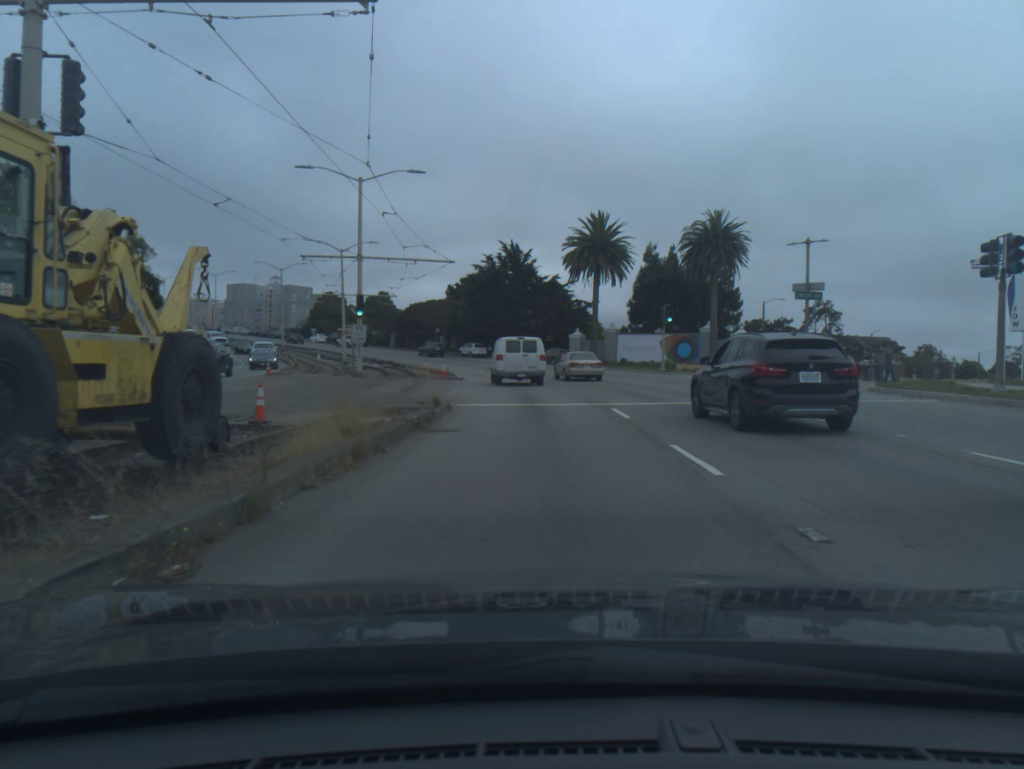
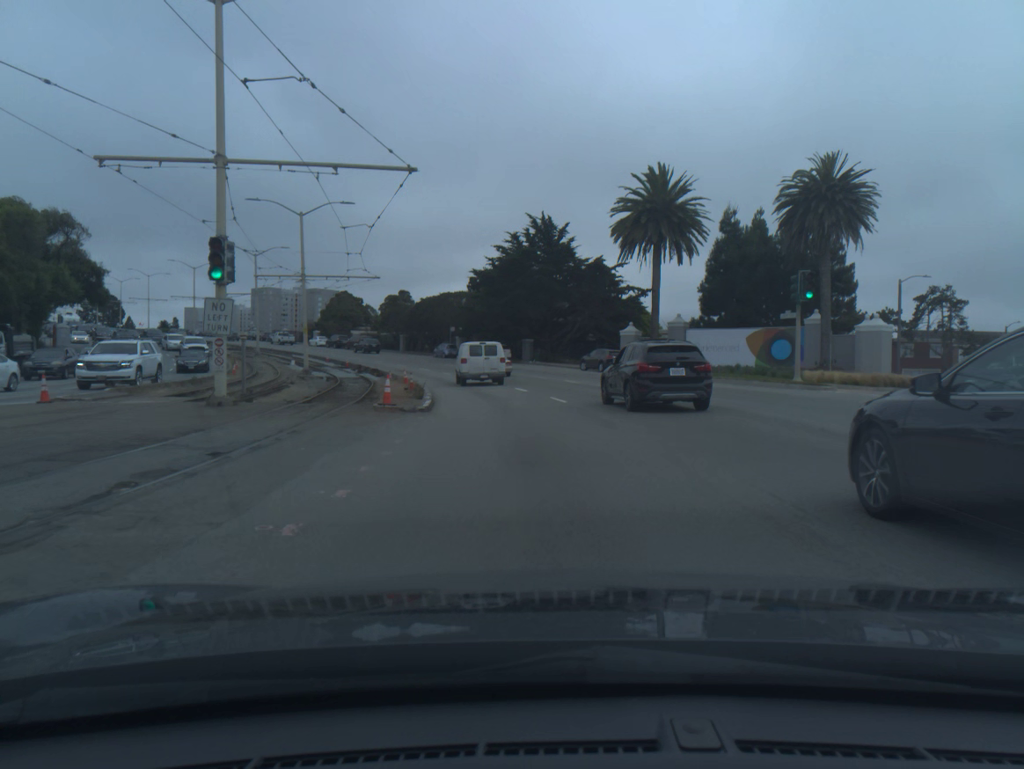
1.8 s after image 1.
(-0.4, +21.0) m; -2°
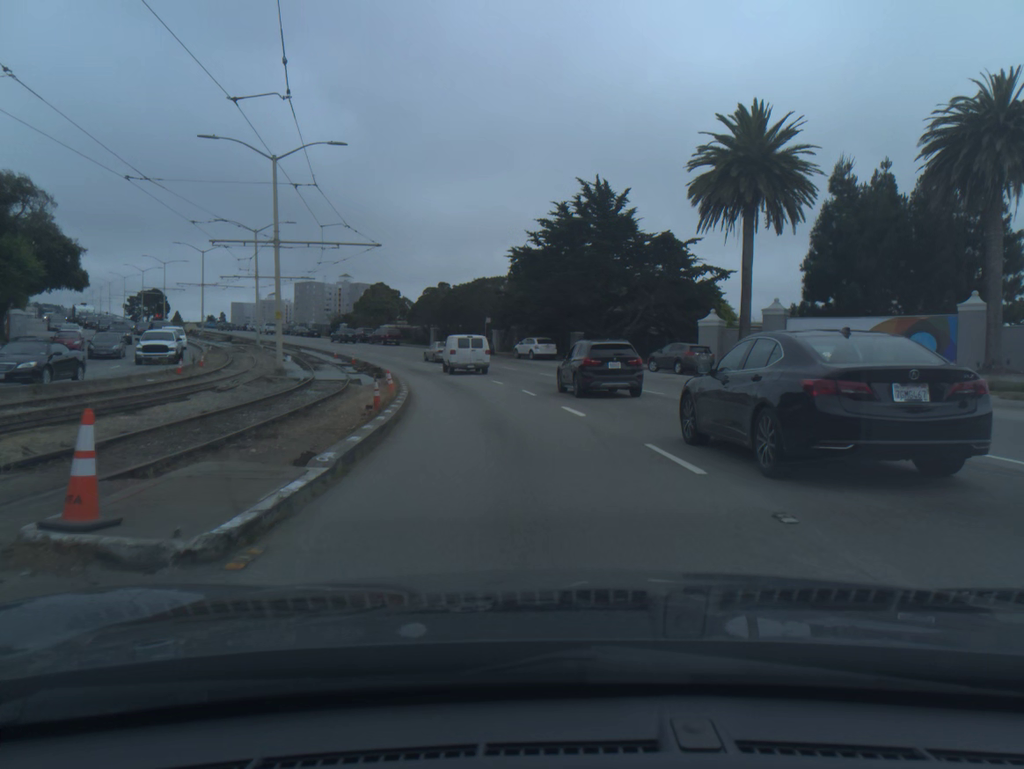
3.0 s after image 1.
(-0.4, +13.7) m; -3°
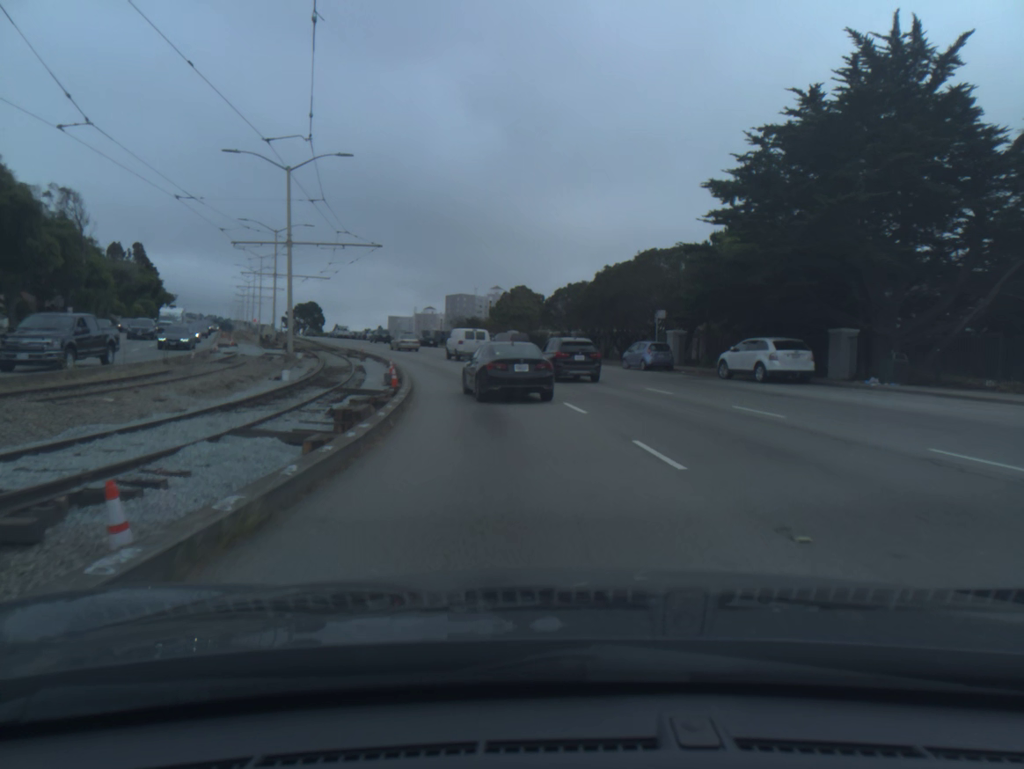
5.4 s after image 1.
(-2.7, +28.7) m; -11°
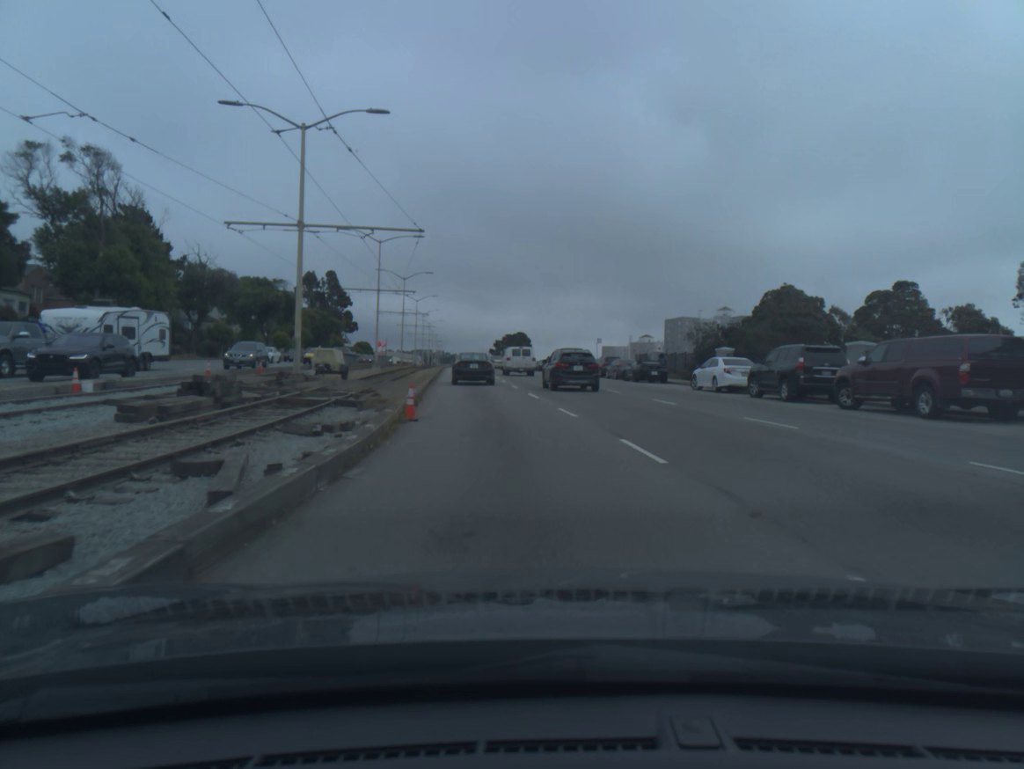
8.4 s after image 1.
(-6.0, +42.9) m; -16°
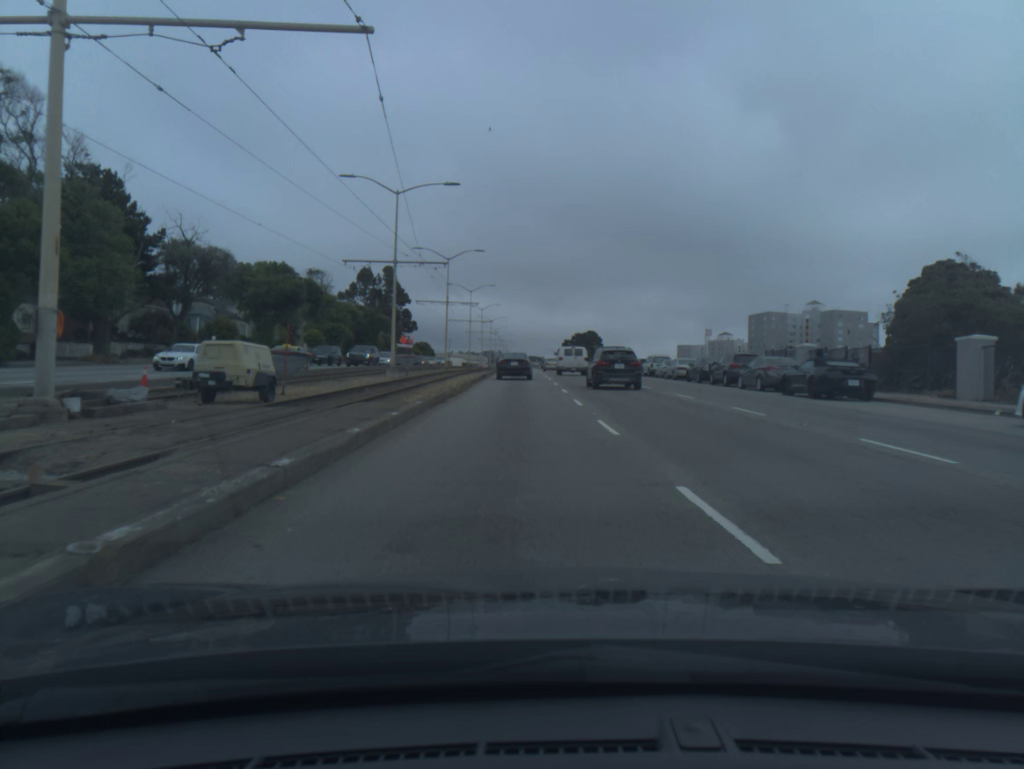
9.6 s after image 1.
(-0.9, +19.3) m; -5°
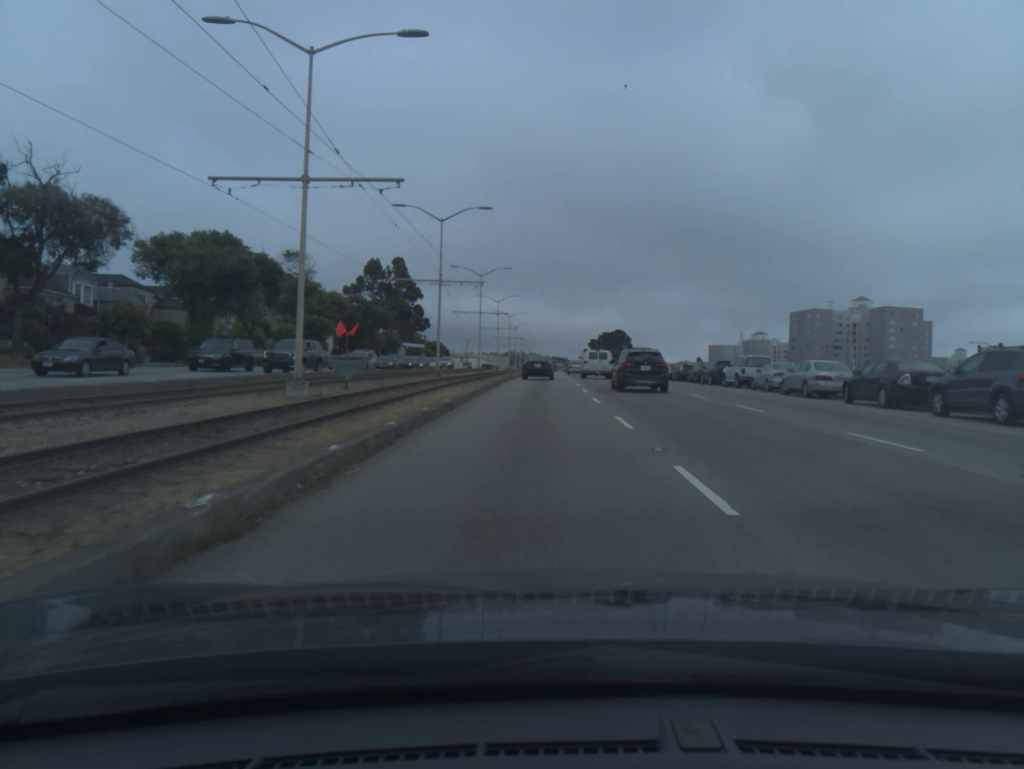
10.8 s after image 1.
(-0.3, +20.4) m; -2°
